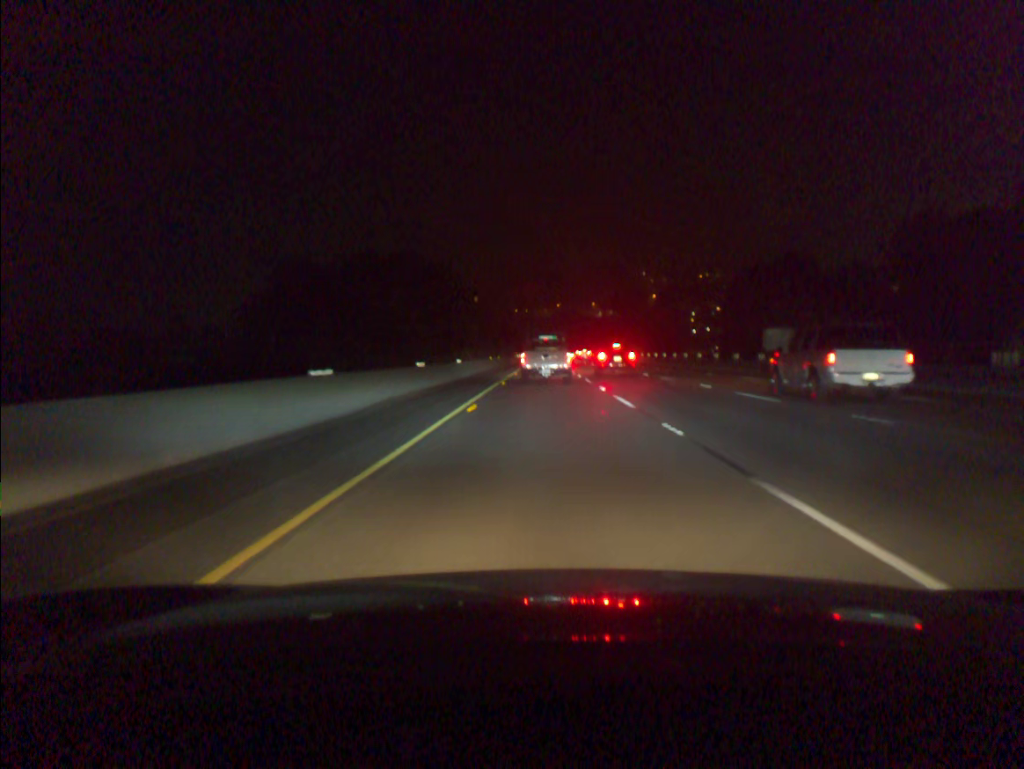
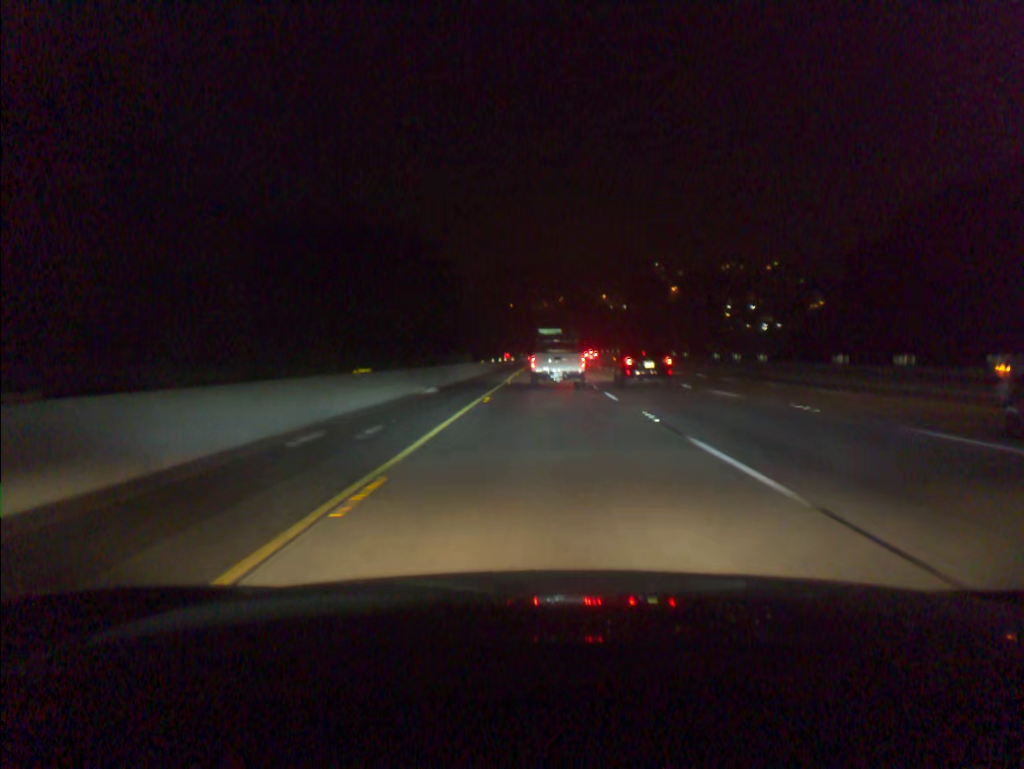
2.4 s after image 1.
(0.0, +83.5) m; 0°
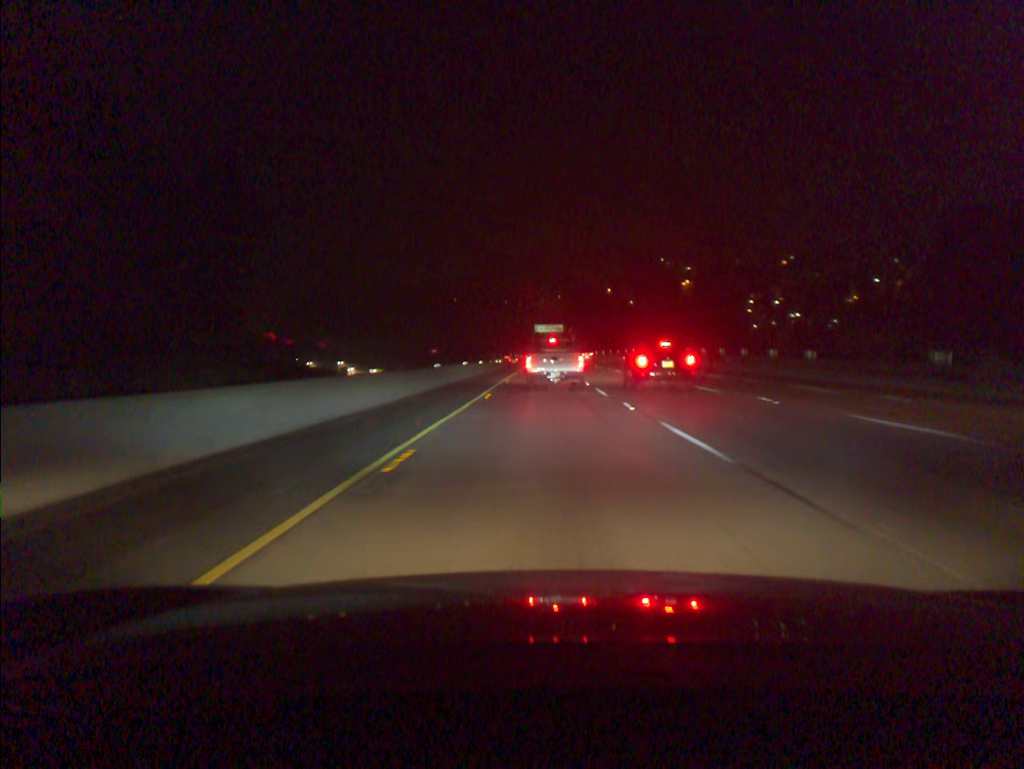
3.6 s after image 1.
(0.0, +41.7) m; 0°
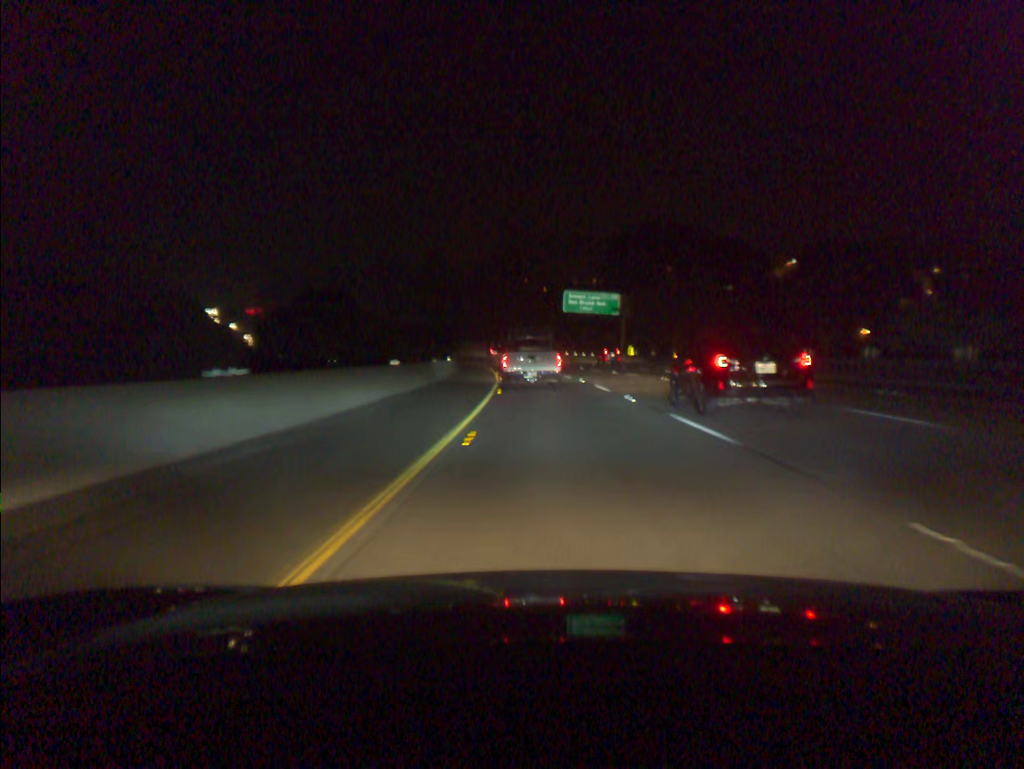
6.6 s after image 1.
(-0.8, +100.4) m; -2°
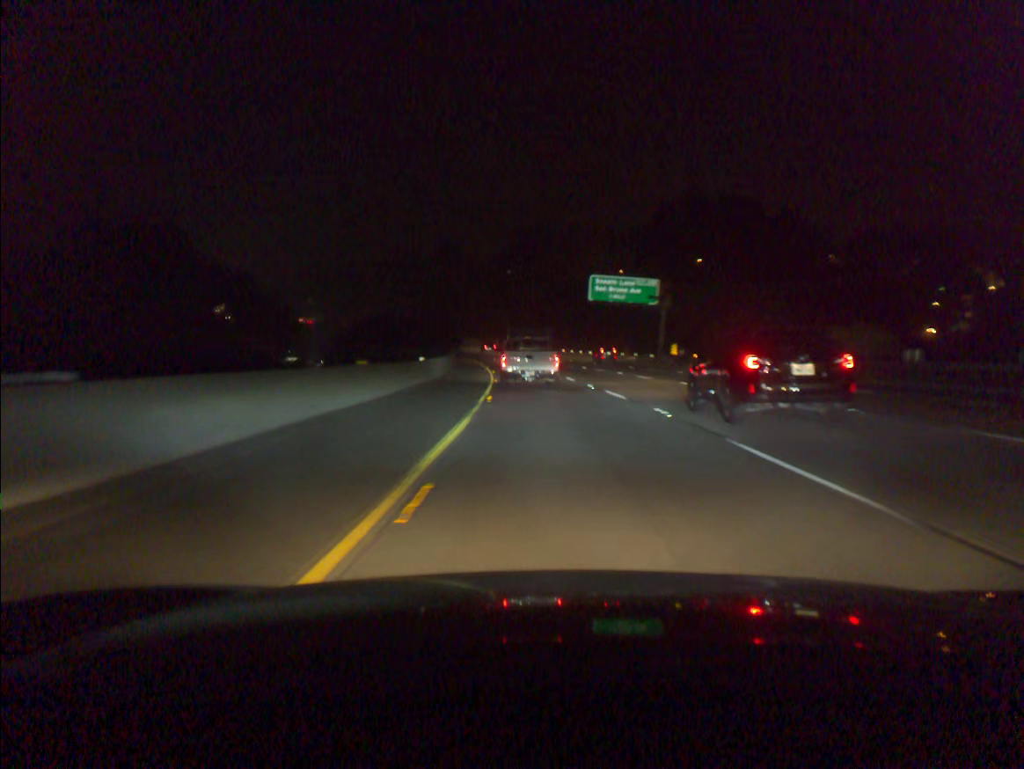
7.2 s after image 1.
(-0.2, +19.2) m; -1°
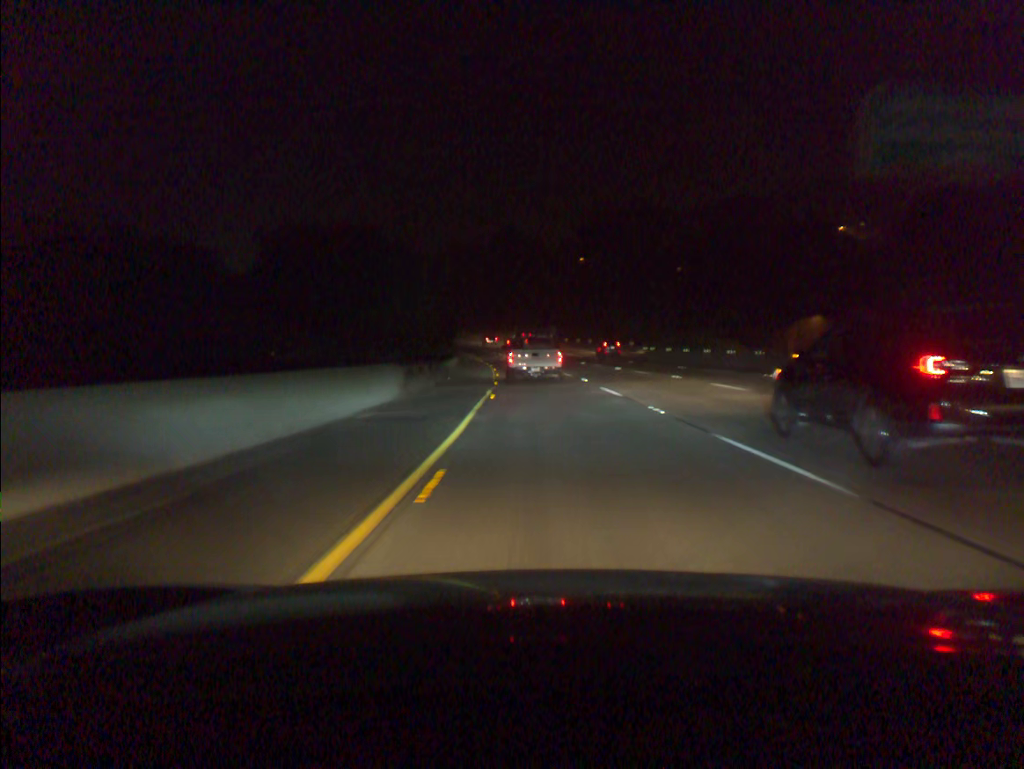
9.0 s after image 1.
(-2.6, +57.4) m; -5°
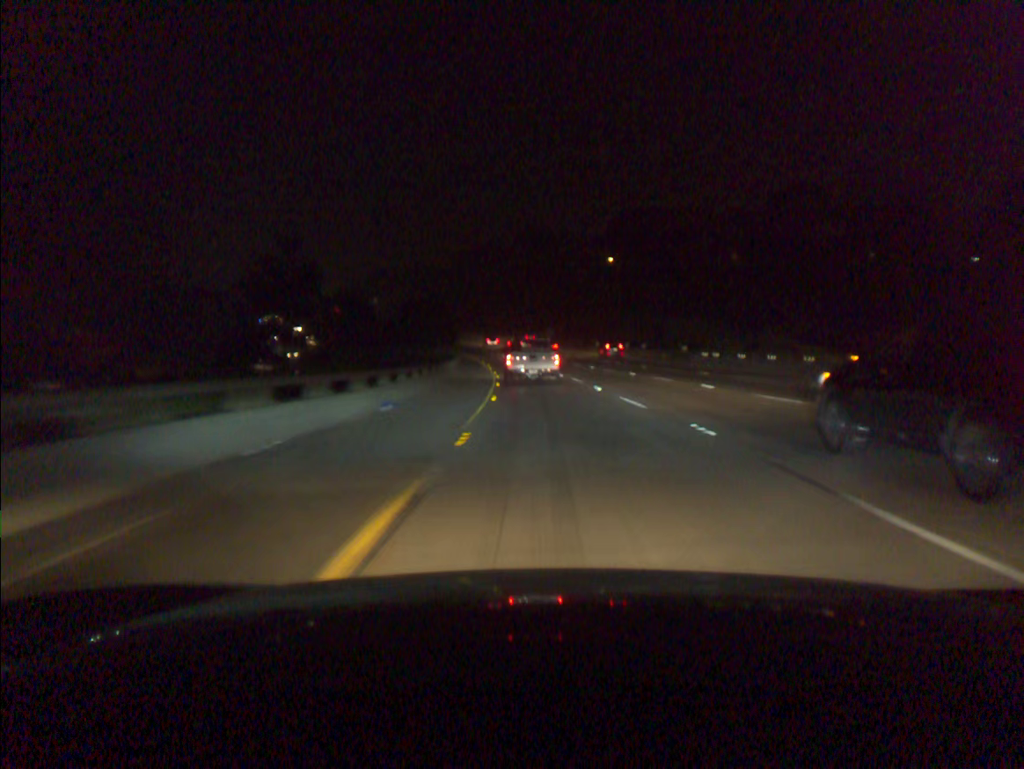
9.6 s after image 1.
(-0.3, +19.3) m; -2°
